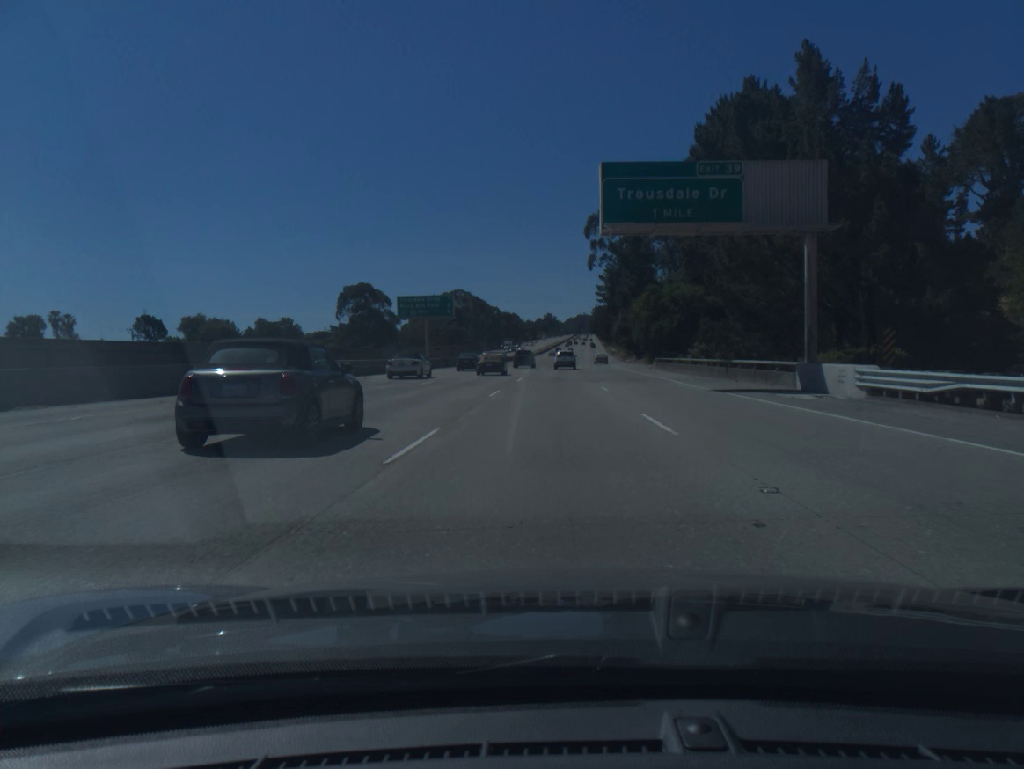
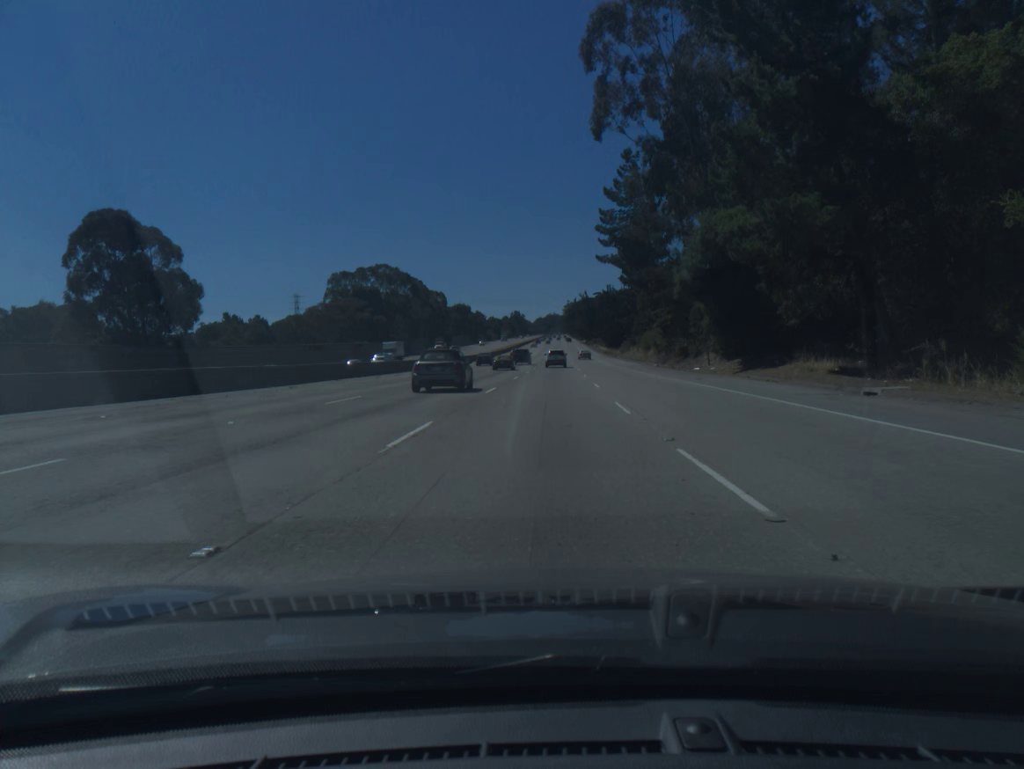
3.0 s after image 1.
(+2.2, +85.8) m; +2°
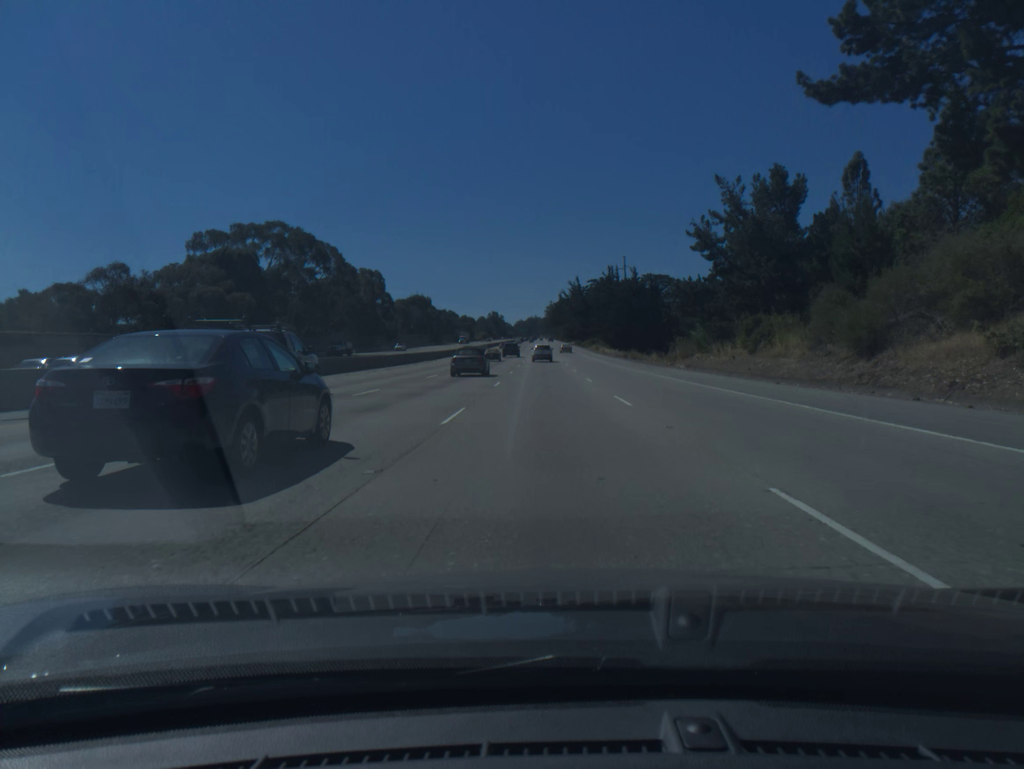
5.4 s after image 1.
(+0.6, +69.6) m; +1°
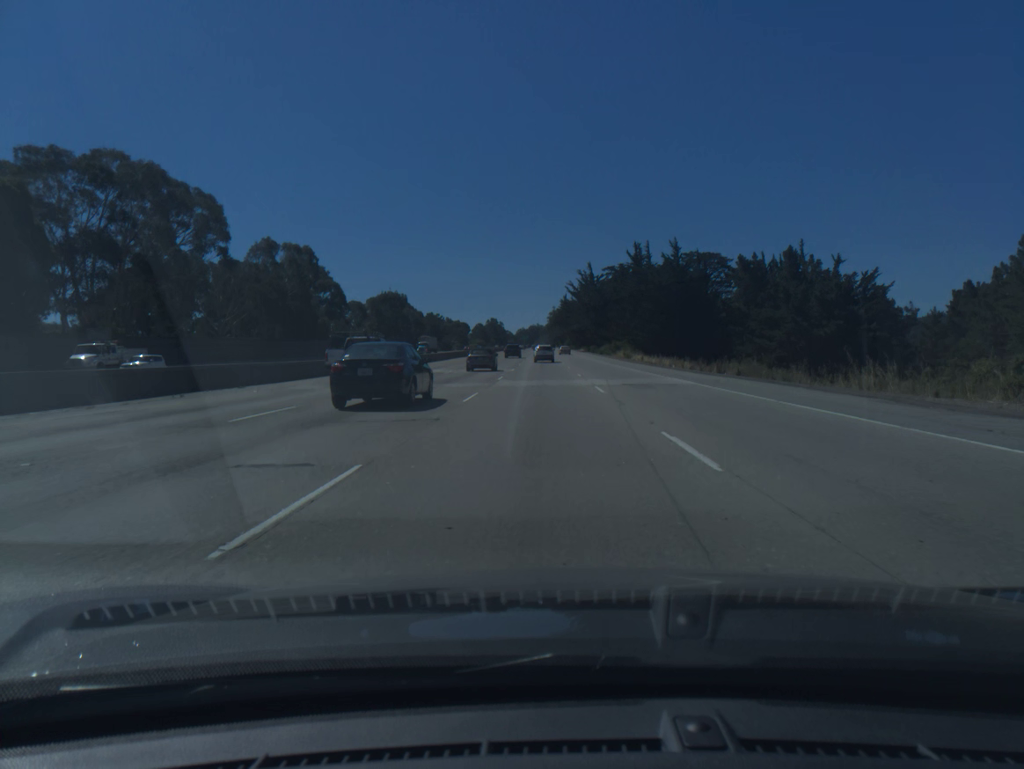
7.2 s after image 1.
(0.0, +52.3) m; 0°
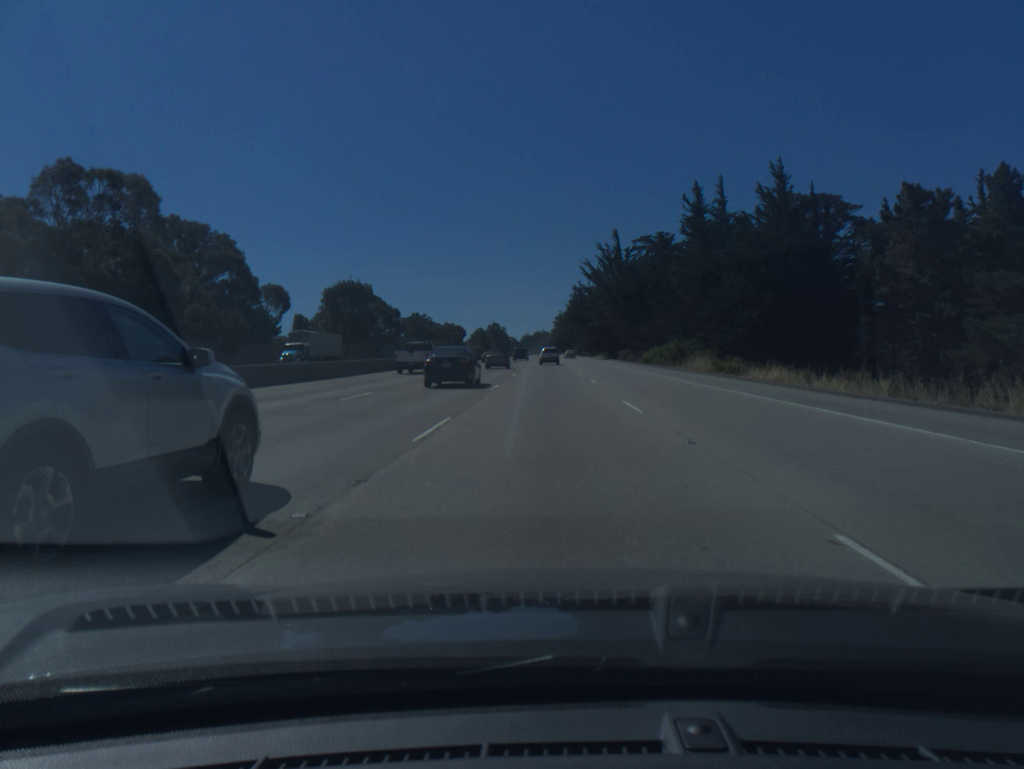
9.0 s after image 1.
(-0.2, +51.8) m; 0°
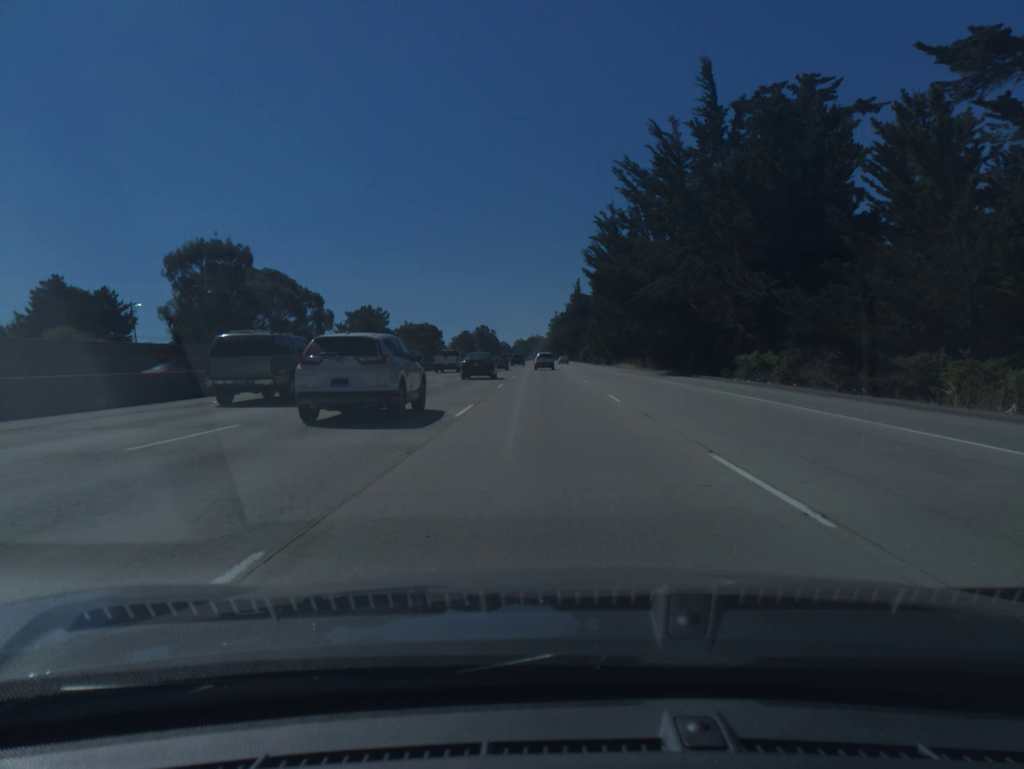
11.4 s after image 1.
(+0.1, +68.6) m; 0°
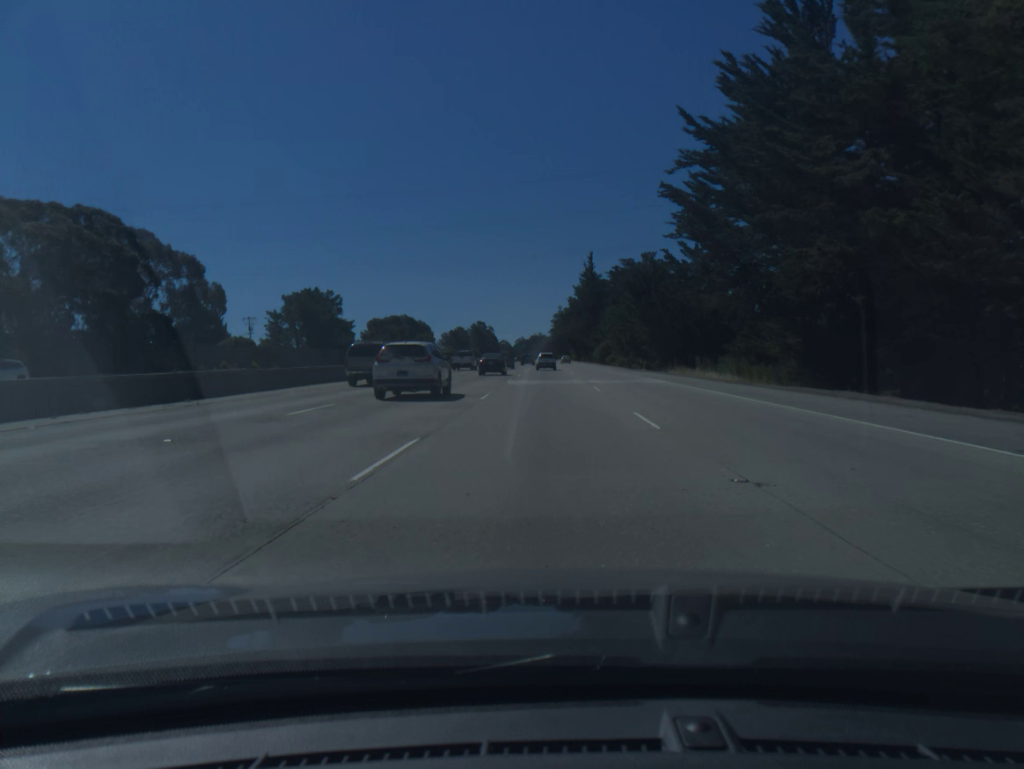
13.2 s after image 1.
(0.0, +51.5) m; 0°
